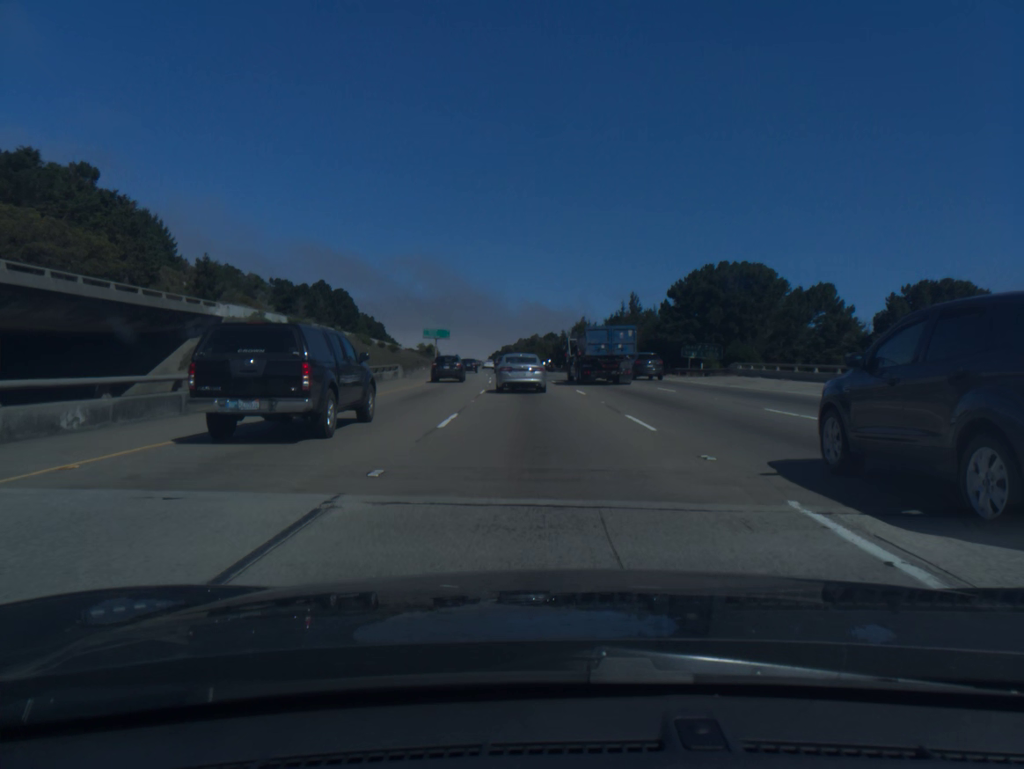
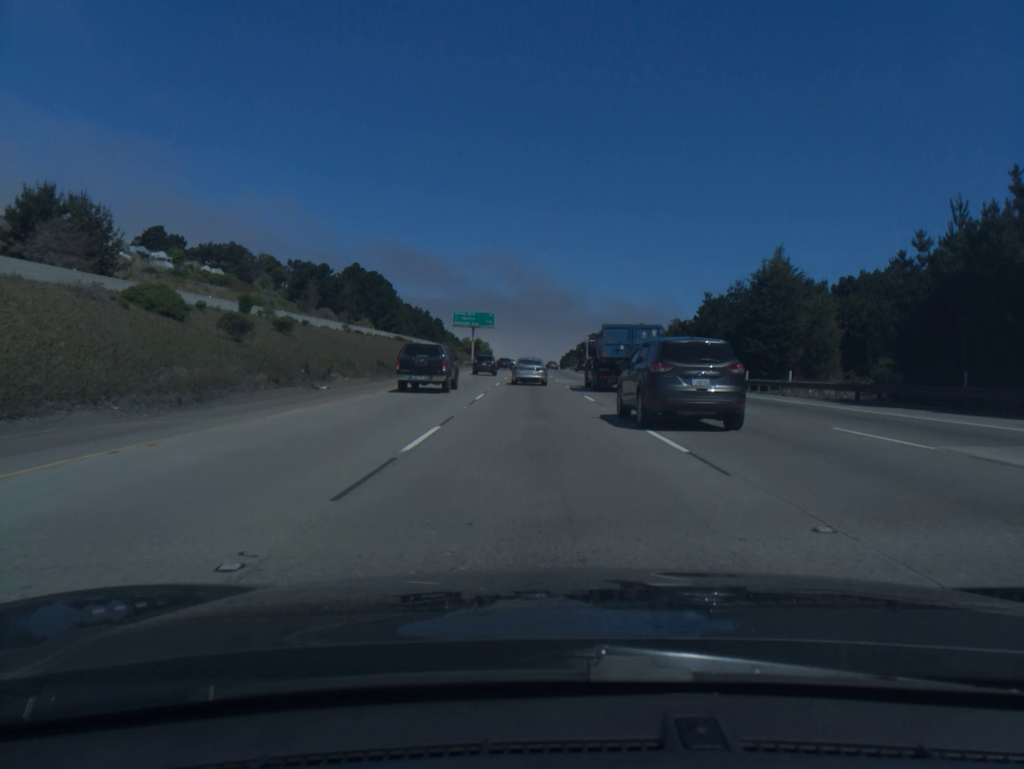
(-3.5, +71.5) m; -5°
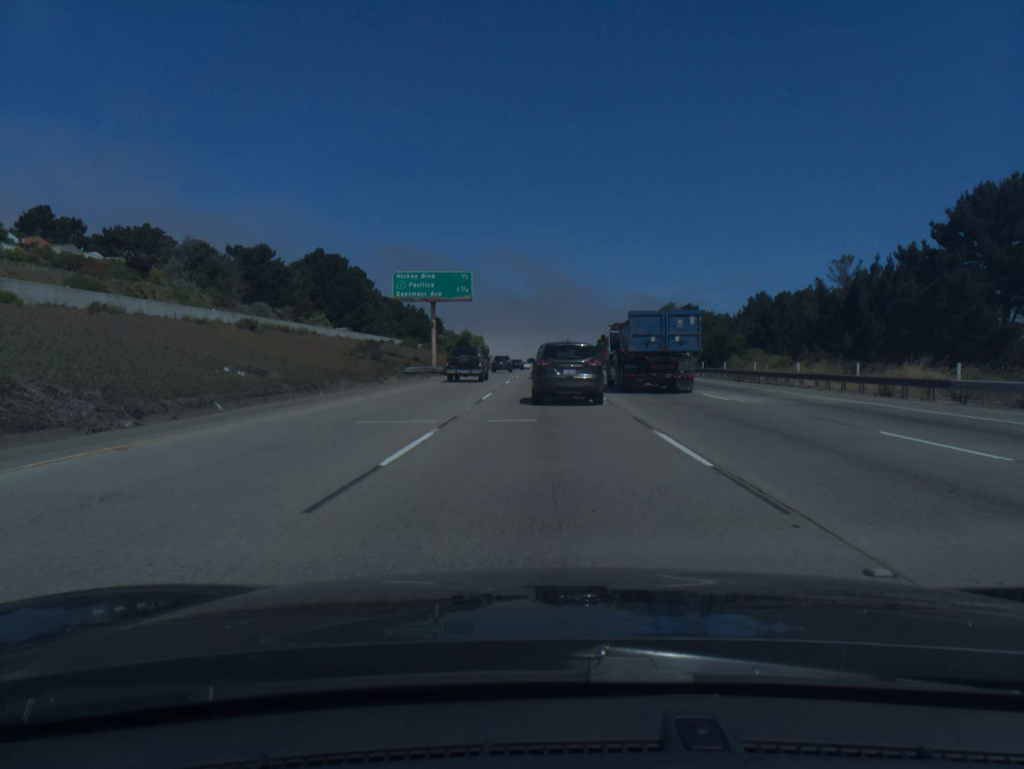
(-1.0, +59.5) m; -1°
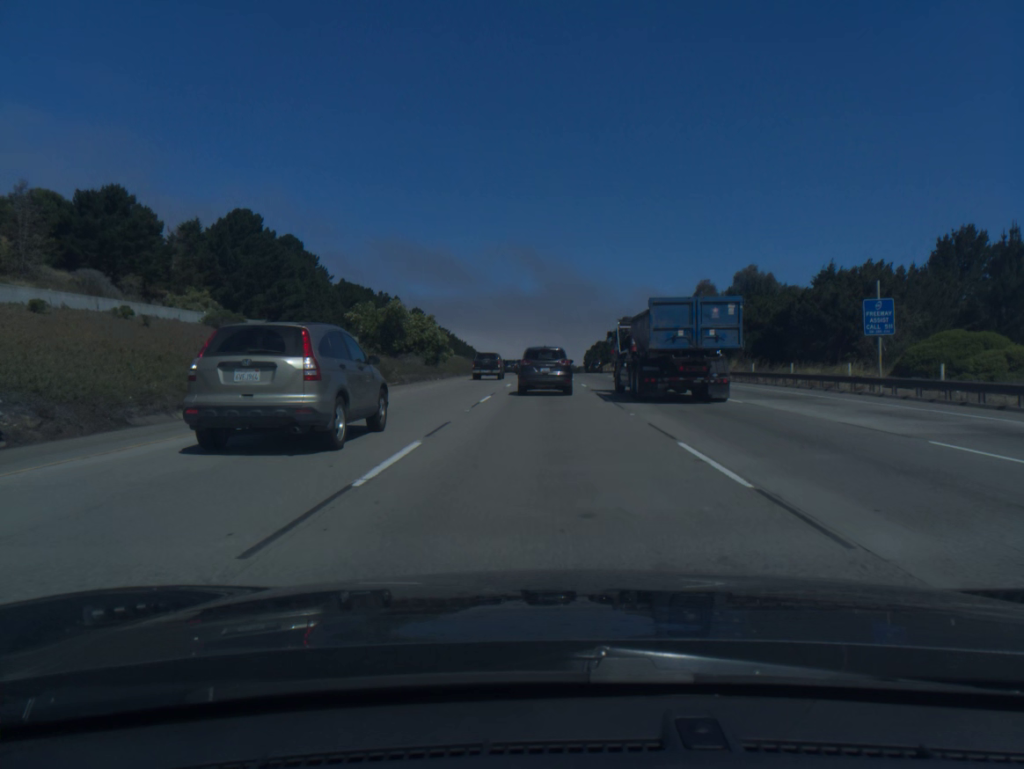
(-0.2, +60.0) m; 0°
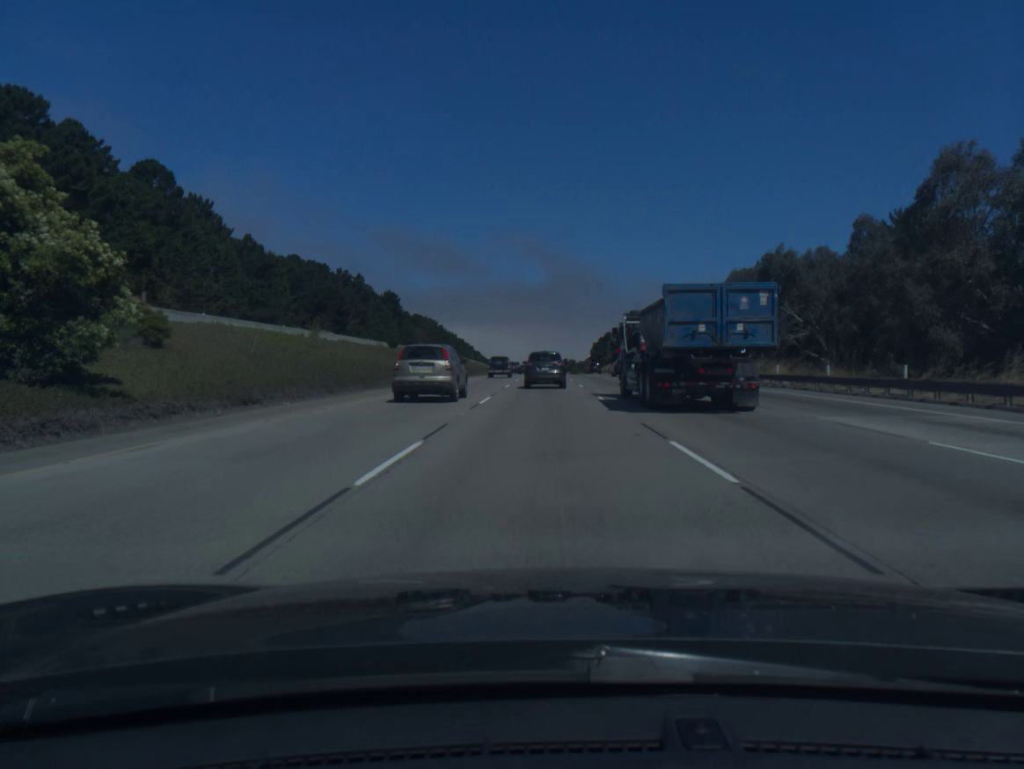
(0.0, +58.4) m; 0°
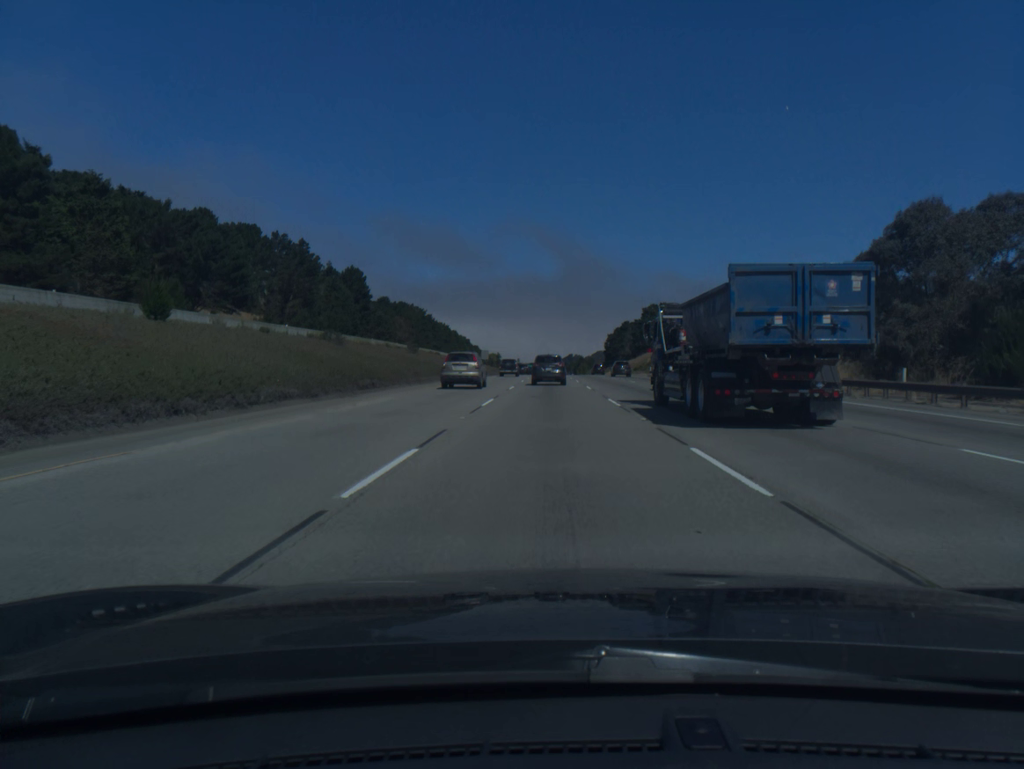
(-0.1, +59.0) m; 0°
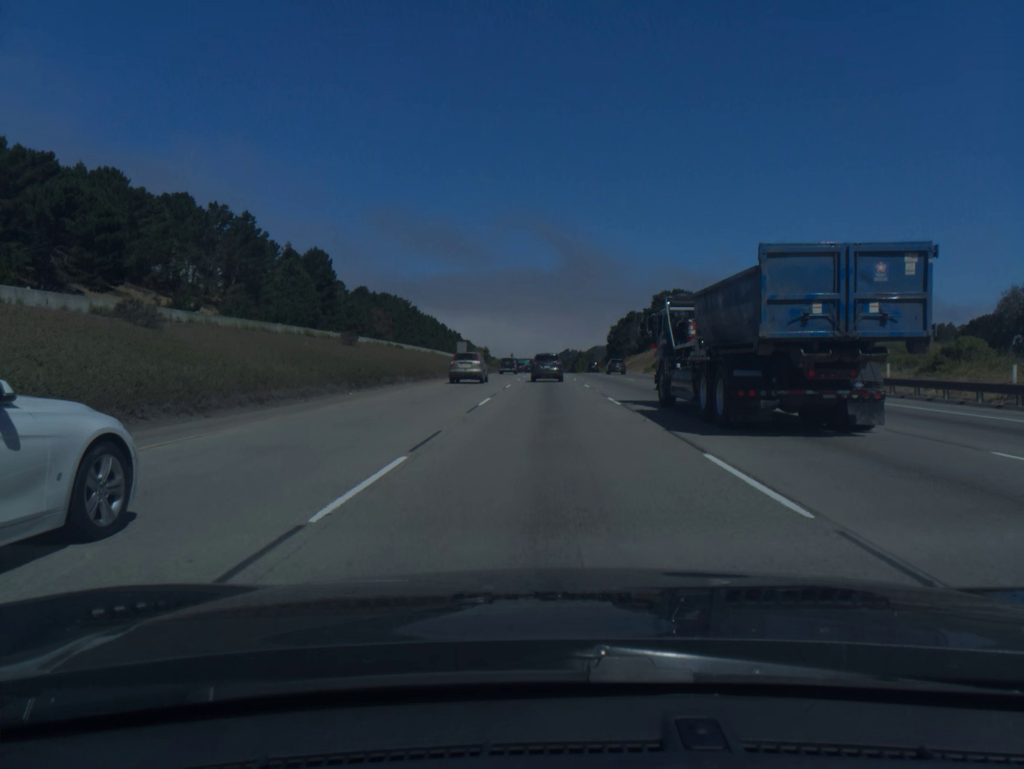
(+0.1, +30.0) m; 0°
